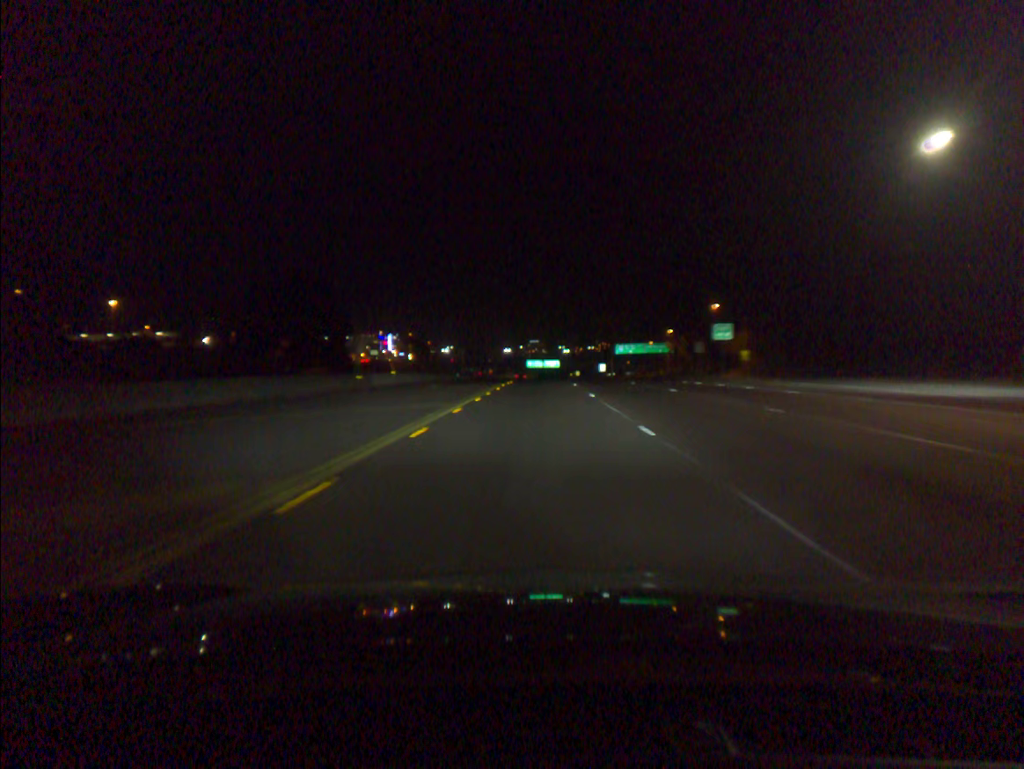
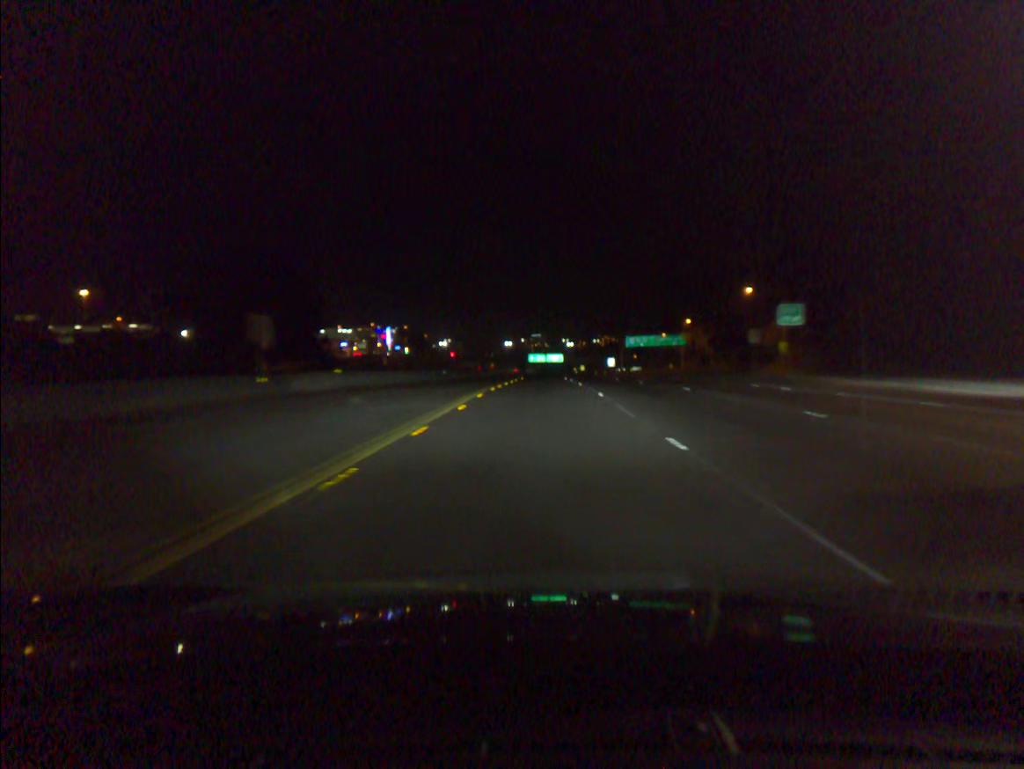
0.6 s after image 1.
(0.0, +17.2) m; 0°
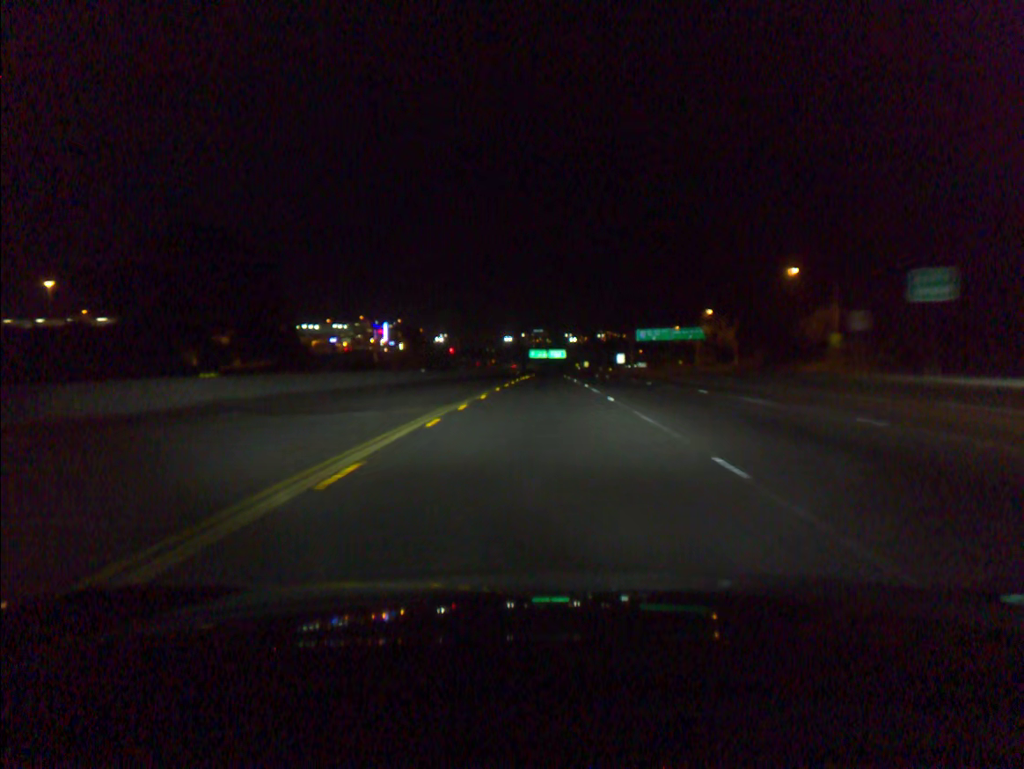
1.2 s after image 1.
(0.0, +17.3) m; 0°
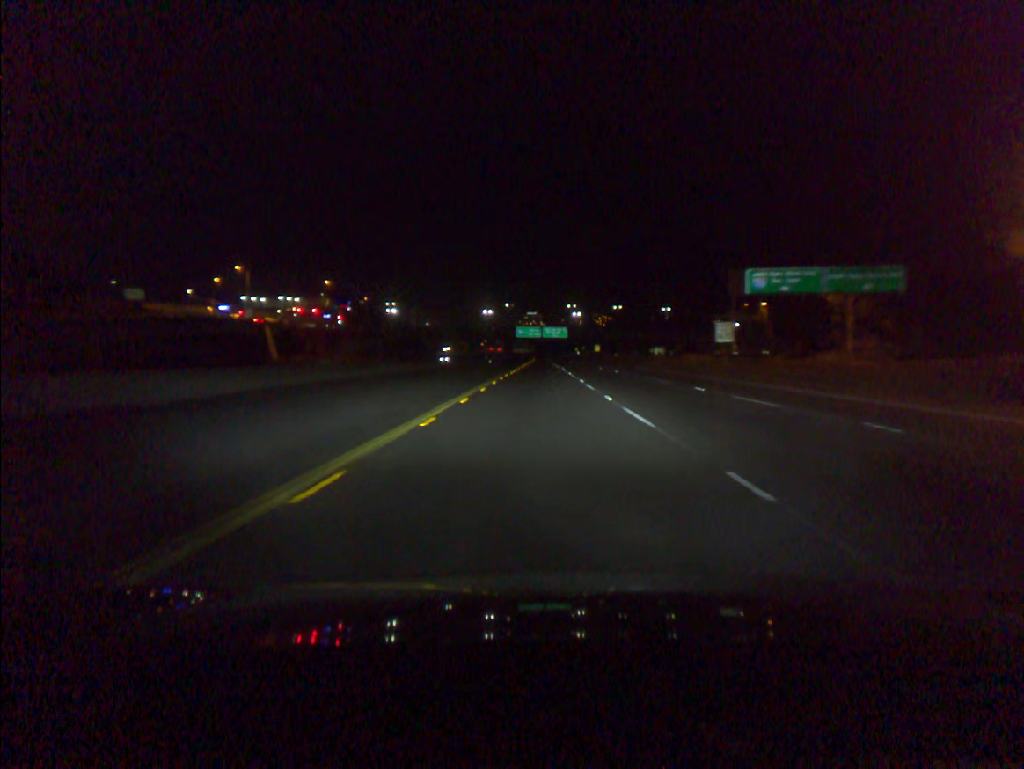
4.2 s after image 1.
(+0.4, +89.2) m; 0°
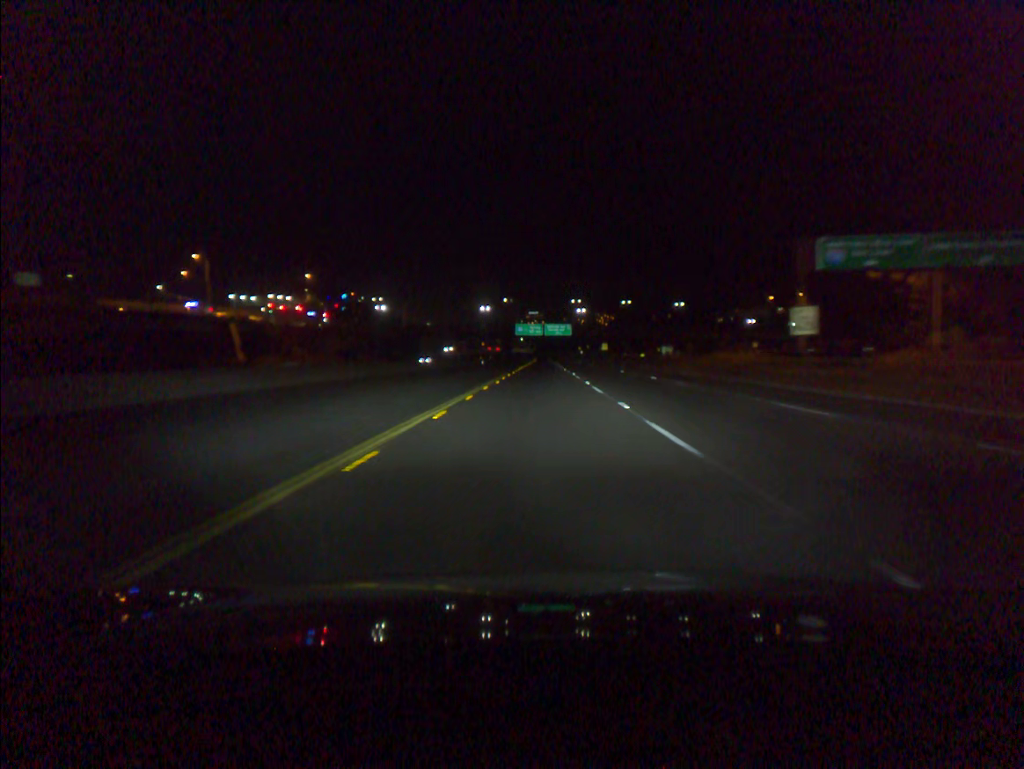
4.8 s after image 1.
(0.0, +18.3) m; 0°
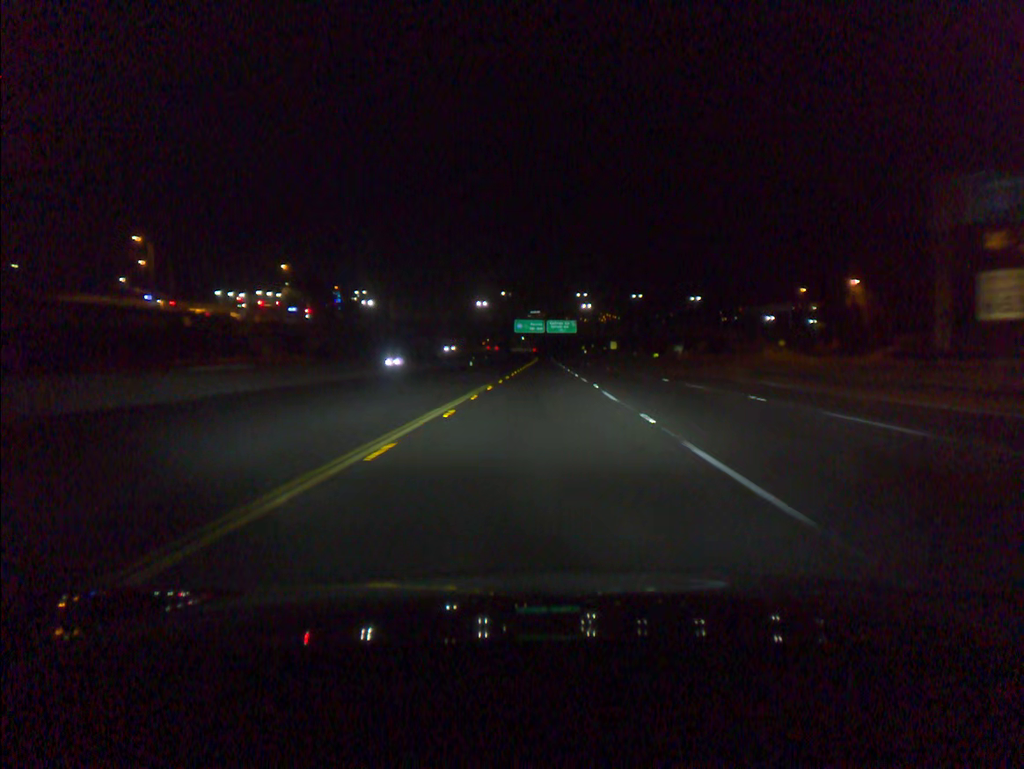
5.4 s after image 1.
(0.0, +18.4) m; 0°
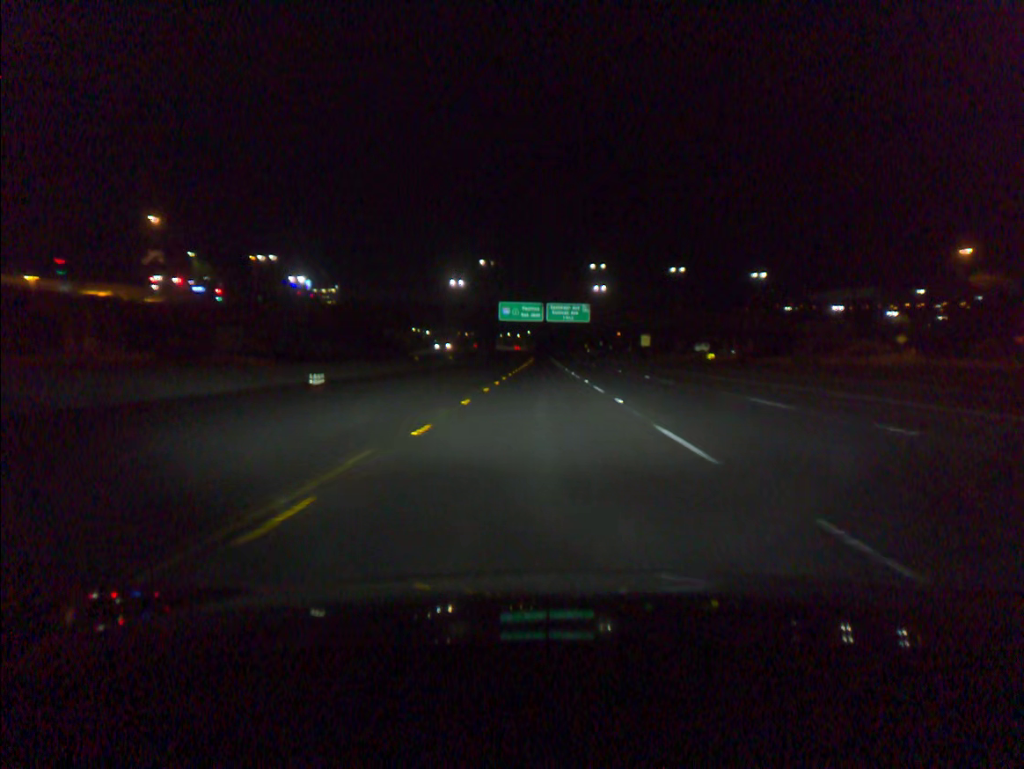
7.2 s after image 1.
(0.0, +55.3) m; 0°
